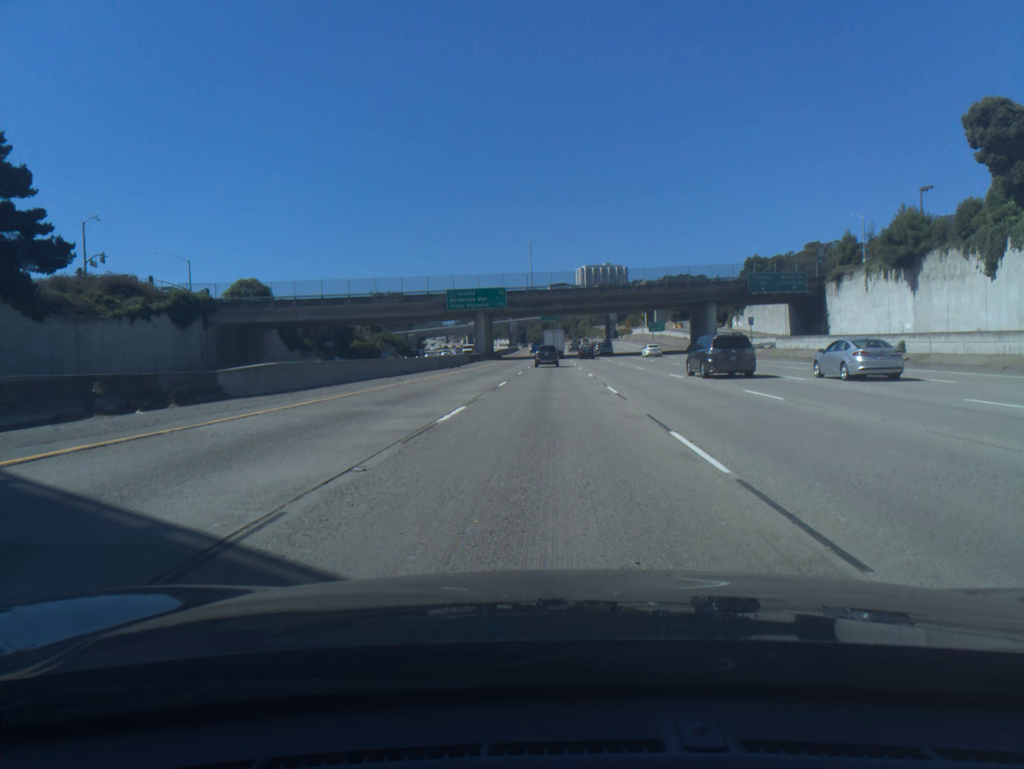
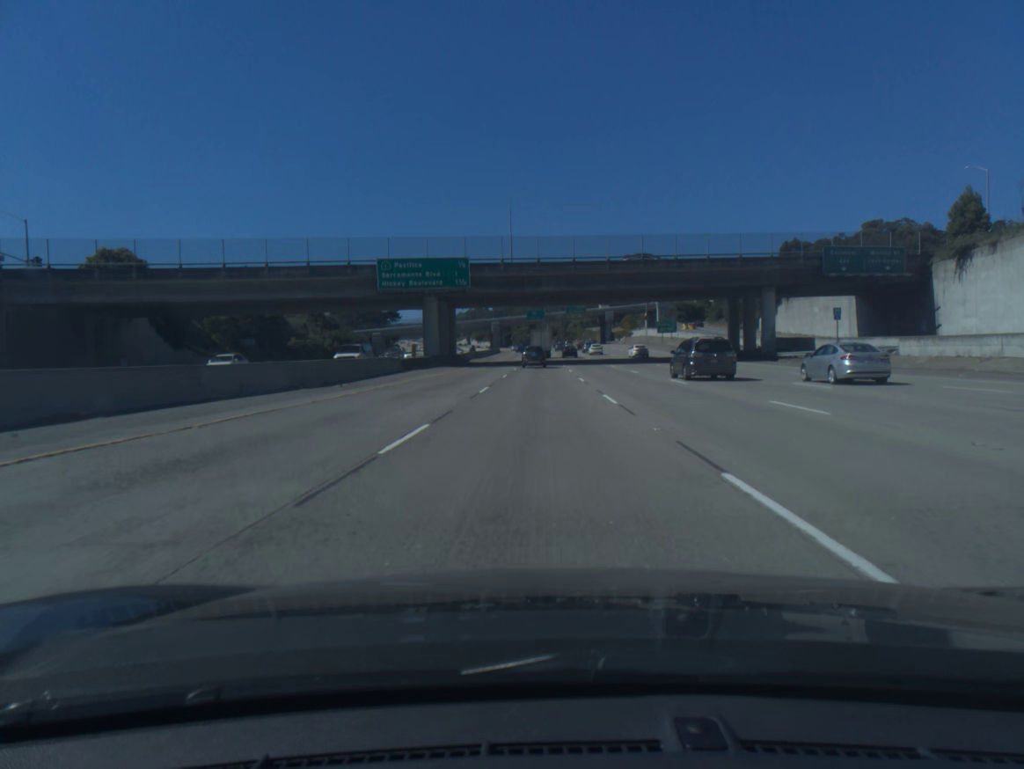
(+0.4, +33.2) m; +1°
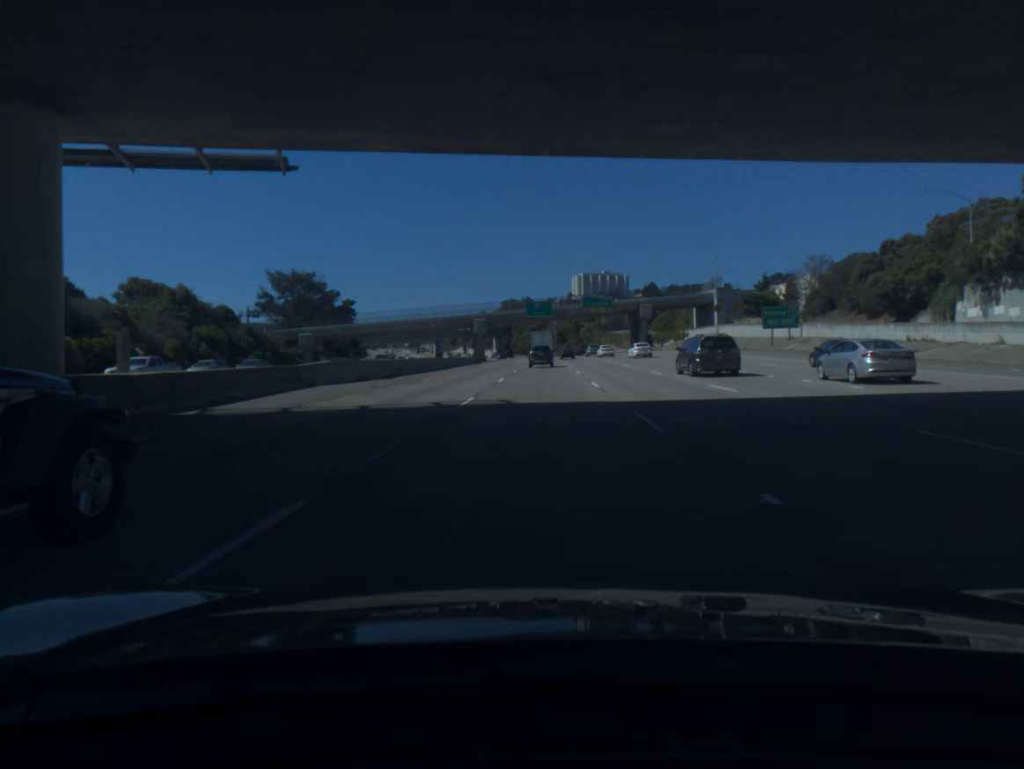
(-0.2, +65.4) m; -1°
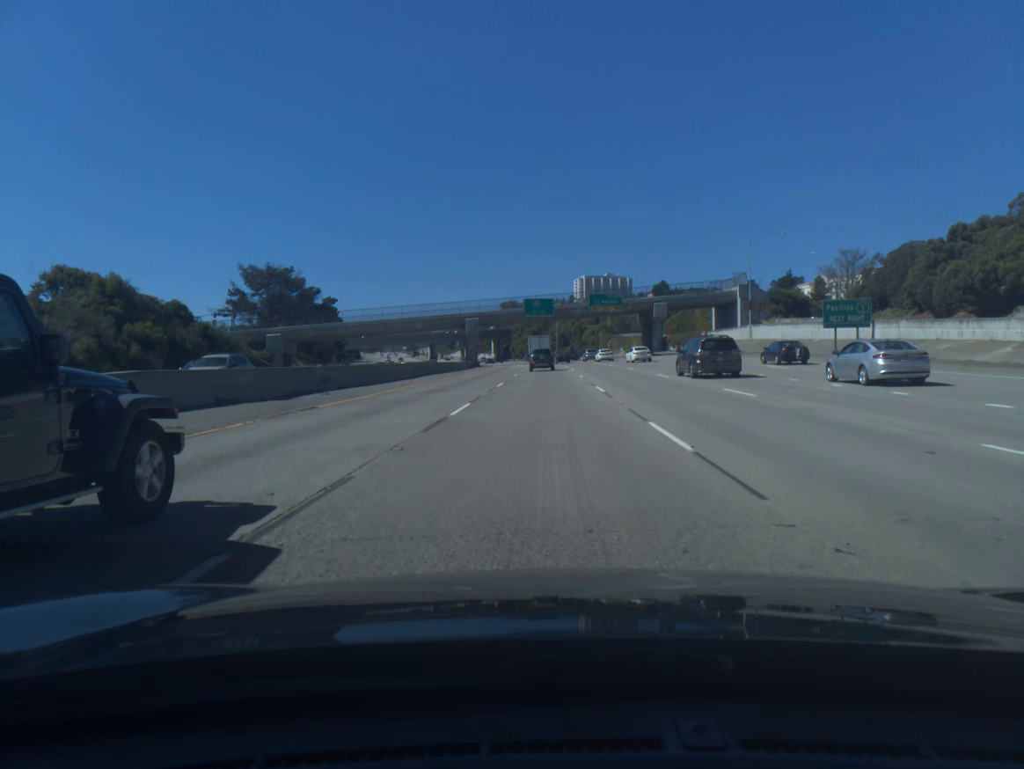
(0.0, +16.2) m; 0°
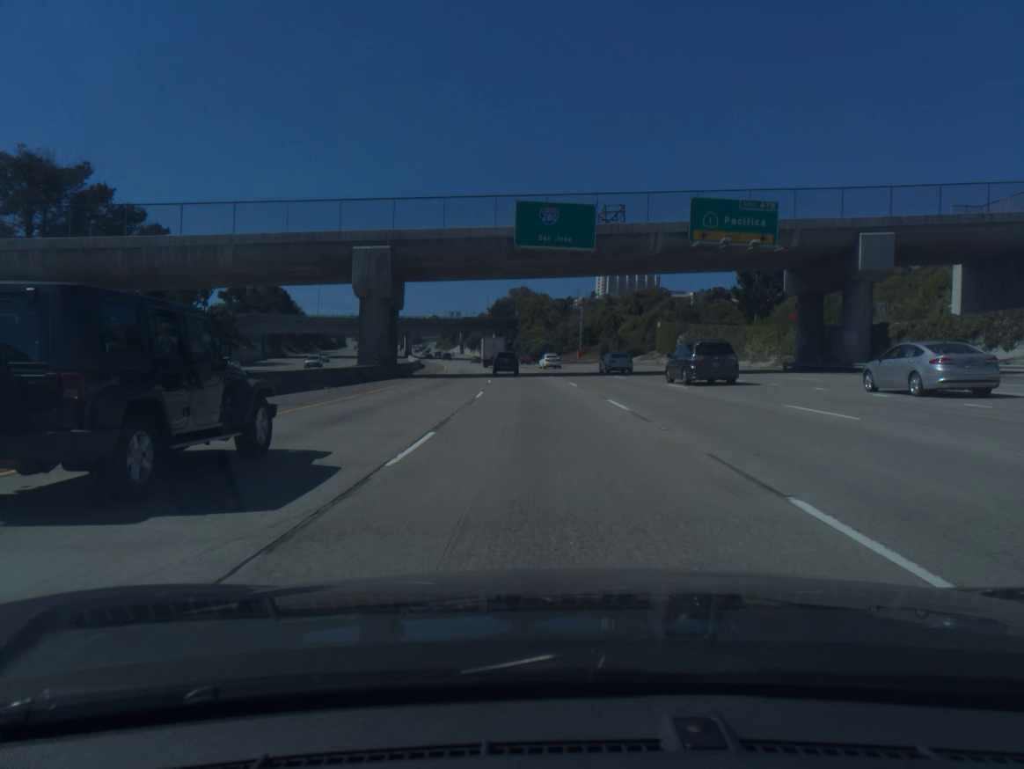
(-0.1, +80.0) m; -1°
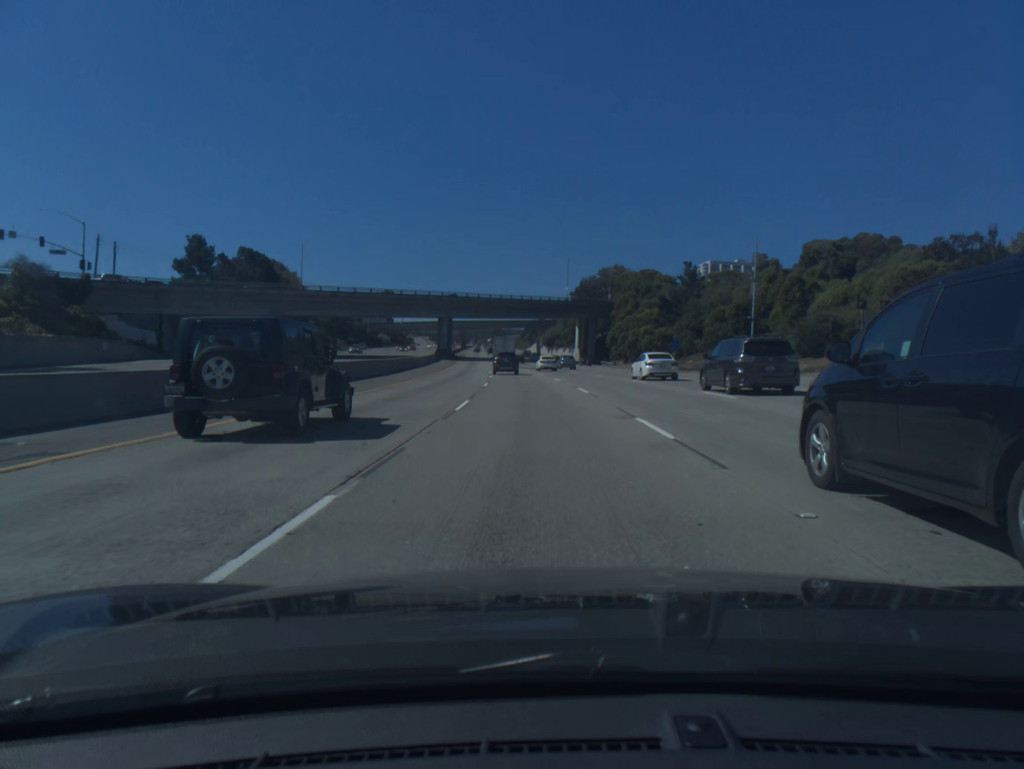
(-4.1, +78.9) m; -6°
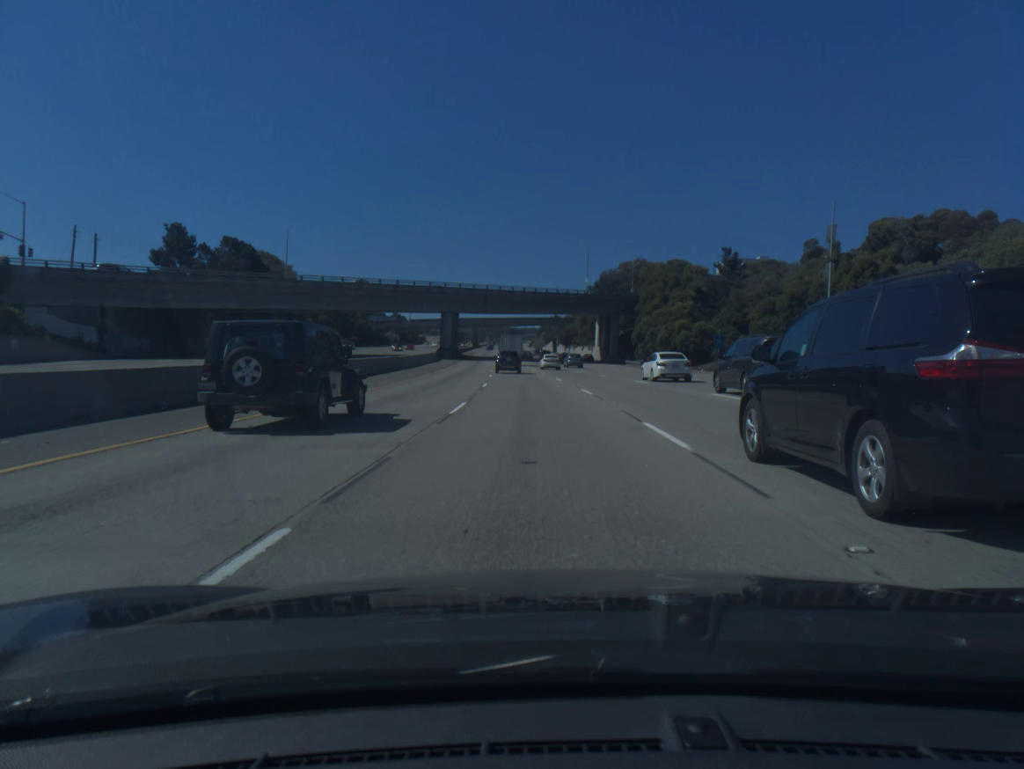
(-0.2, +15.8) m; -1°
